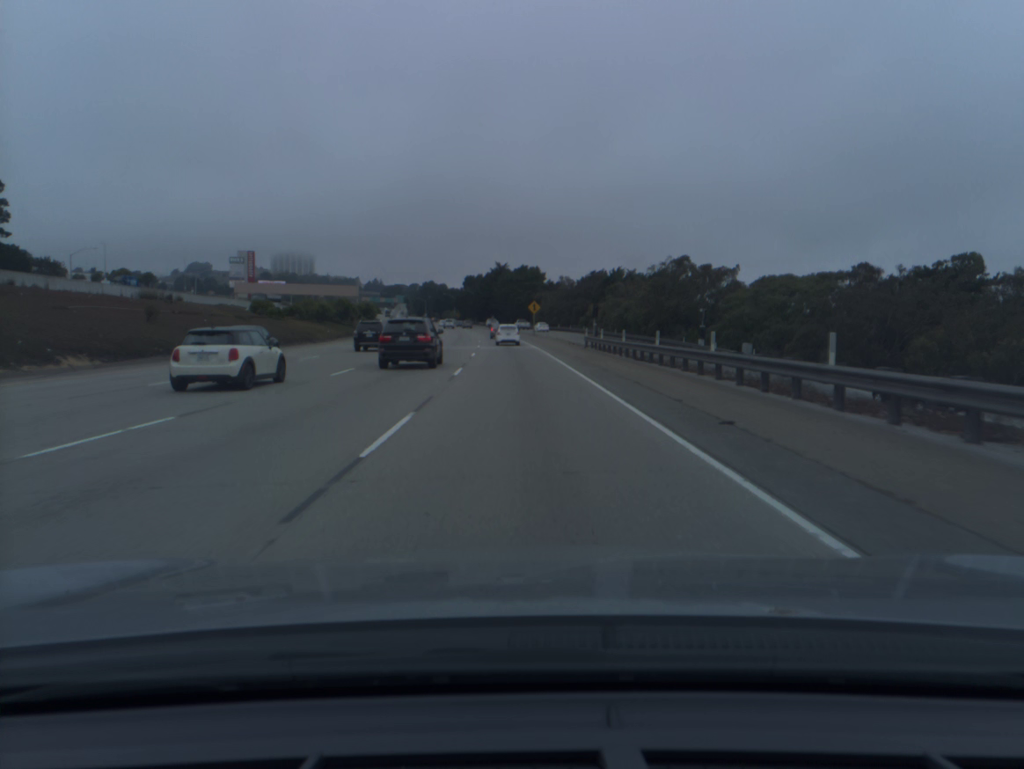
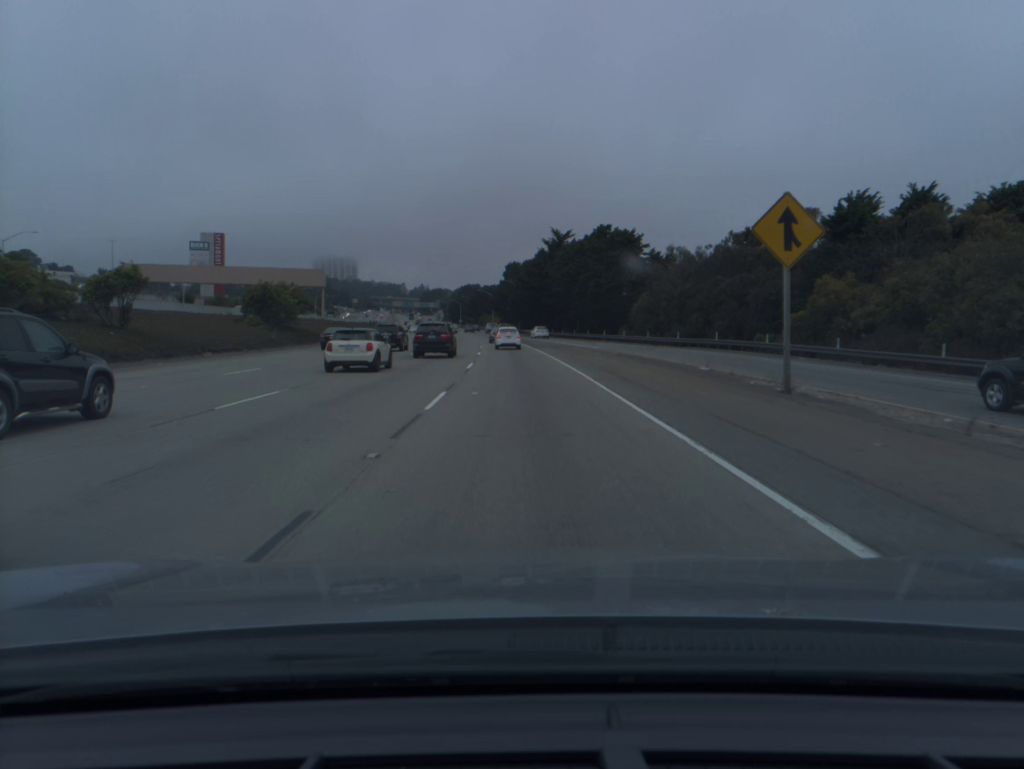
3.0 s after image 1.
(-2.8, +82.5) m; -4°
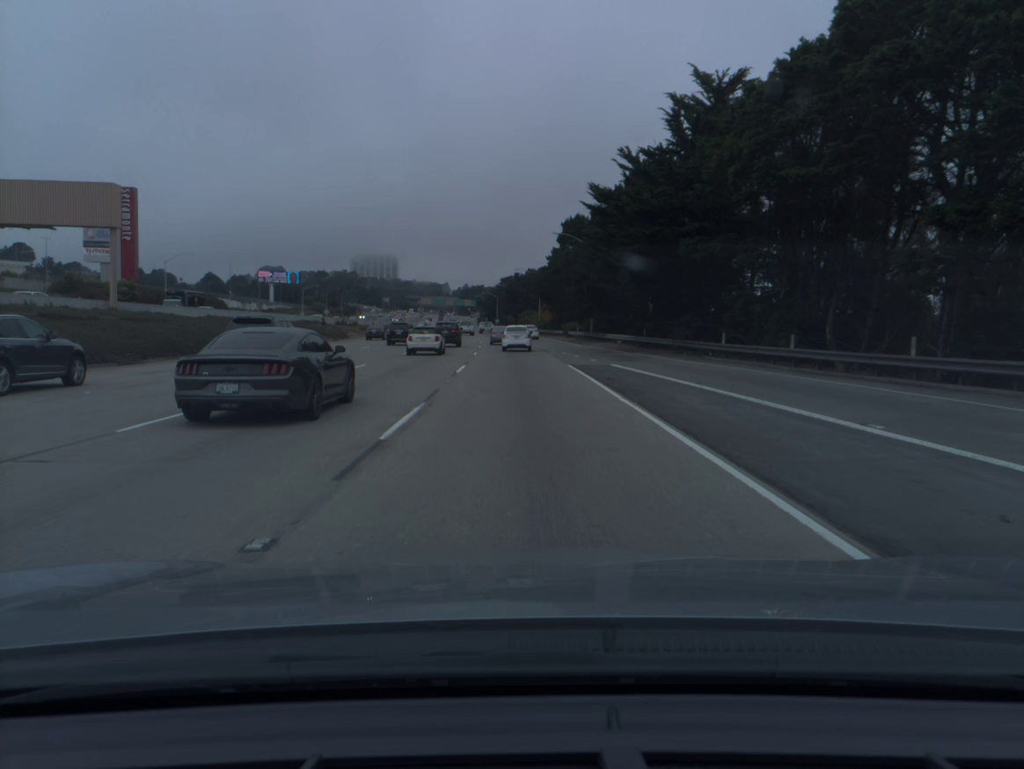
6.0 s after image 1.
(-2.3, +77.2) m; -4°
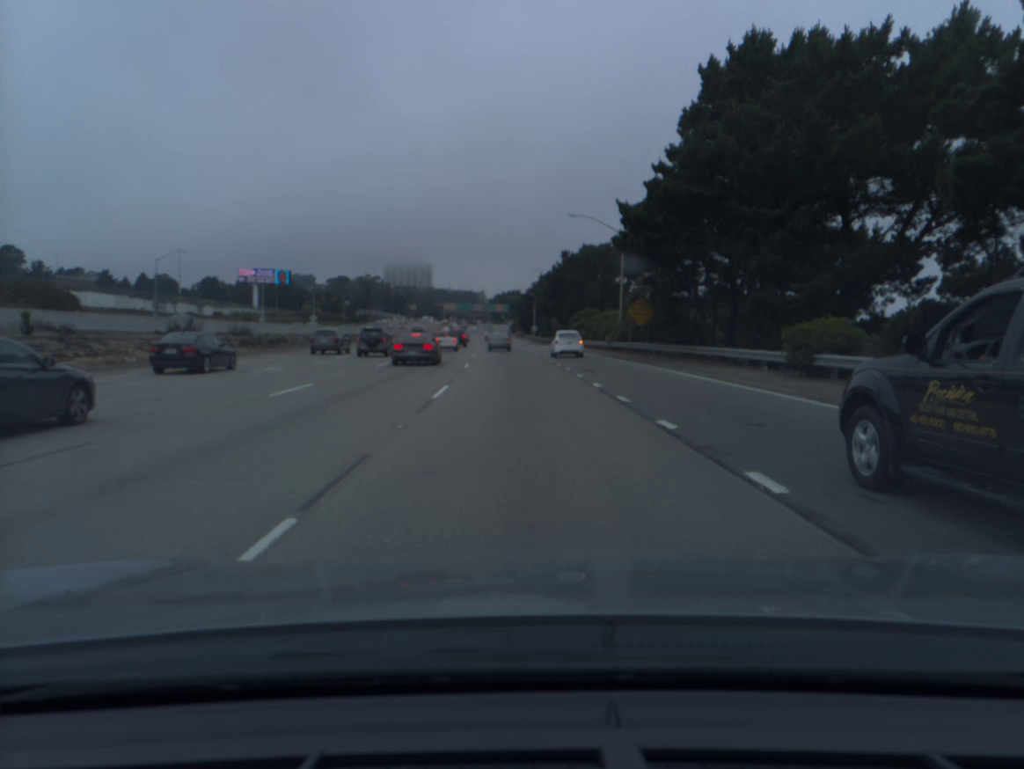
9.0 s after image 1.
(-1.7, +66.5) m; -3°
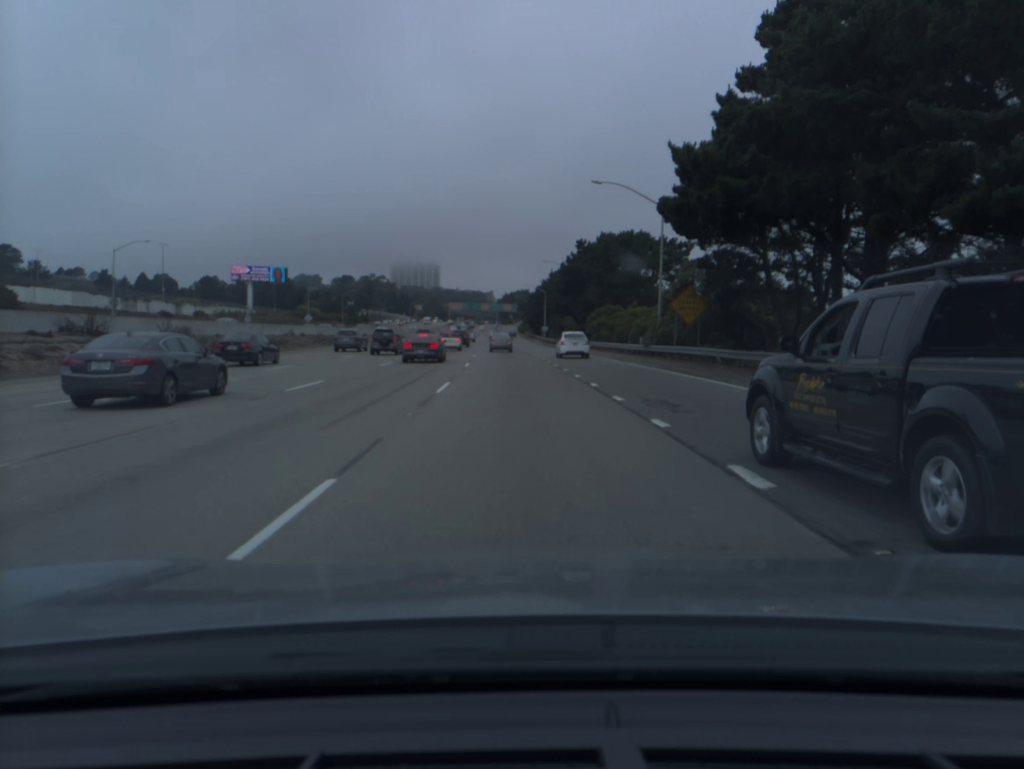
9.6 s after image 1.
(-0.1, +13.0) m; -1°
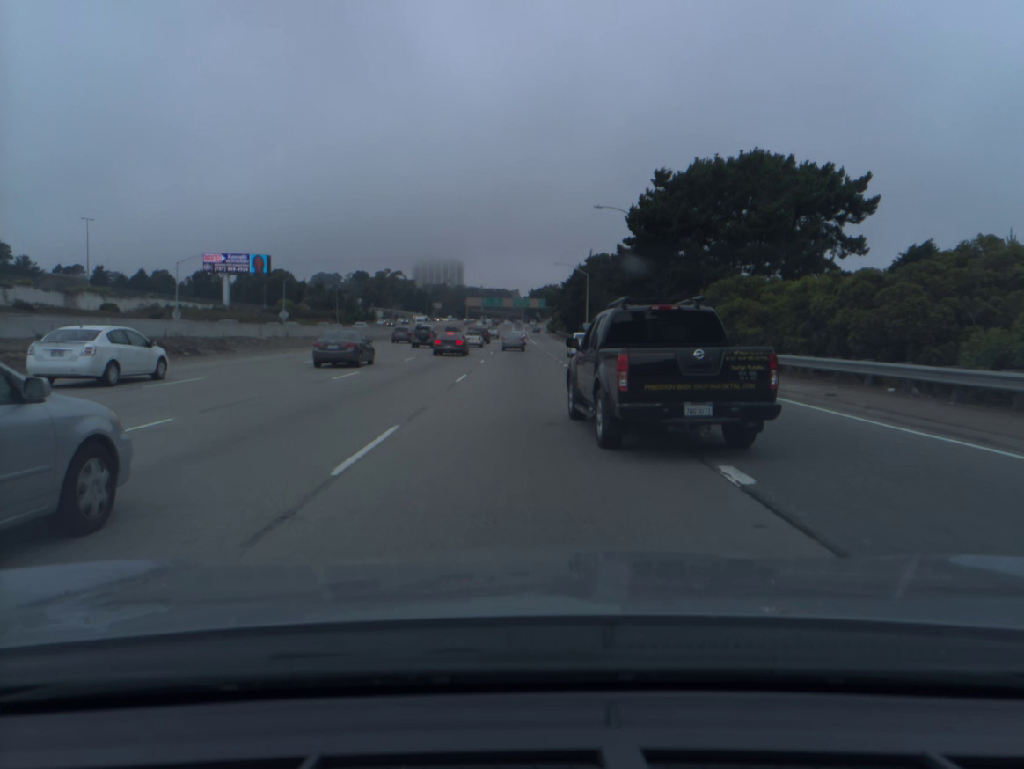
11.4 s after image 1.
(-0.7, +39.8) m; -2°
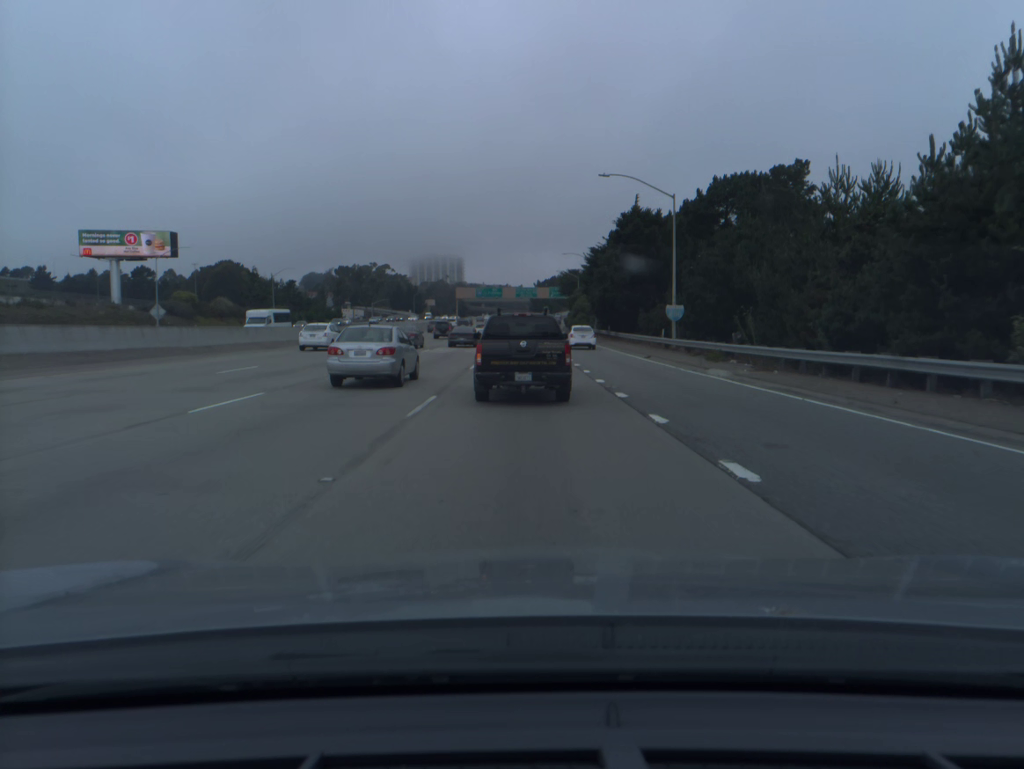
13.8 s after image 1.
(-0.1, +53.9) m; 0°
